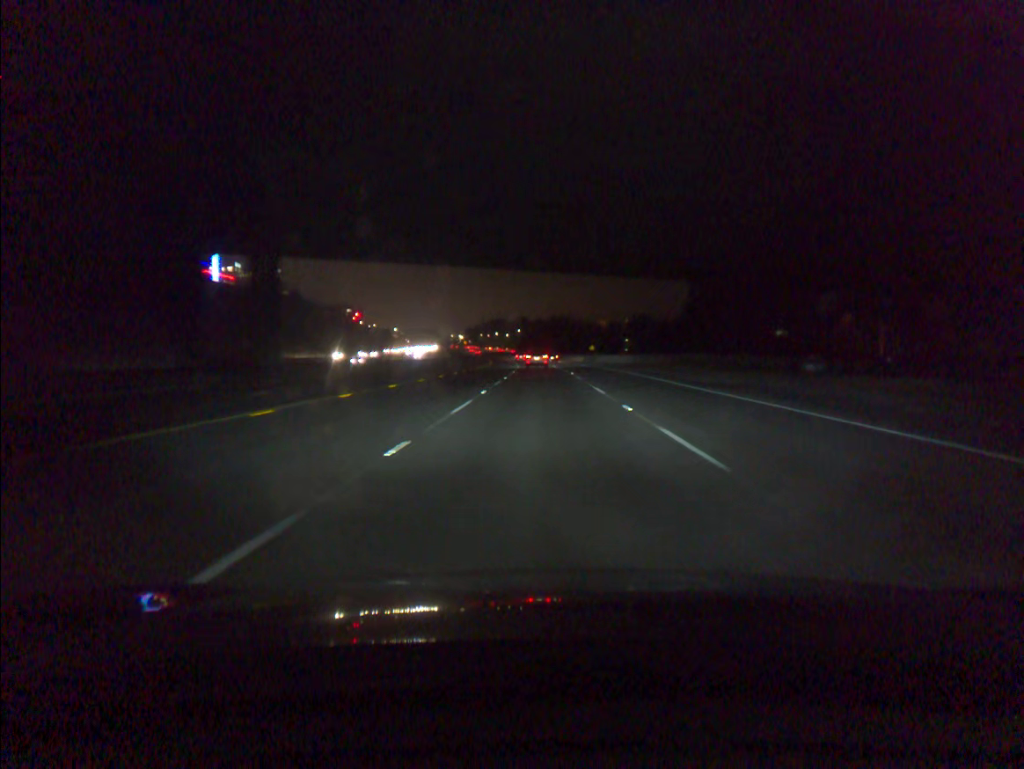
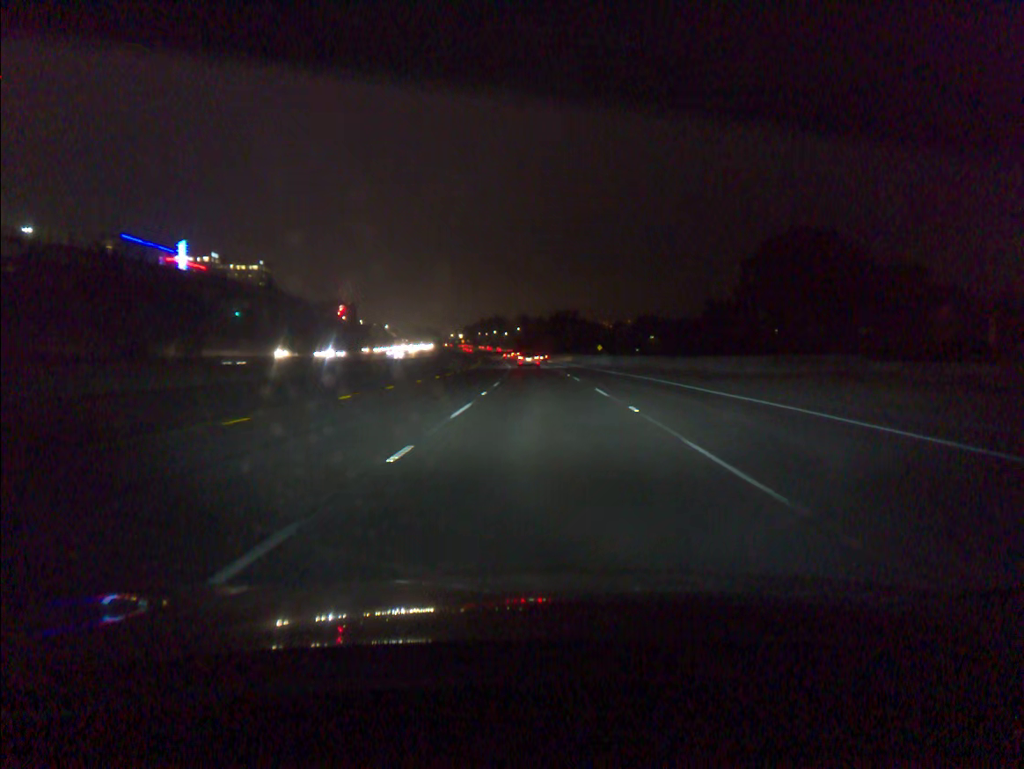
(0.0, +29.4) m; 0°
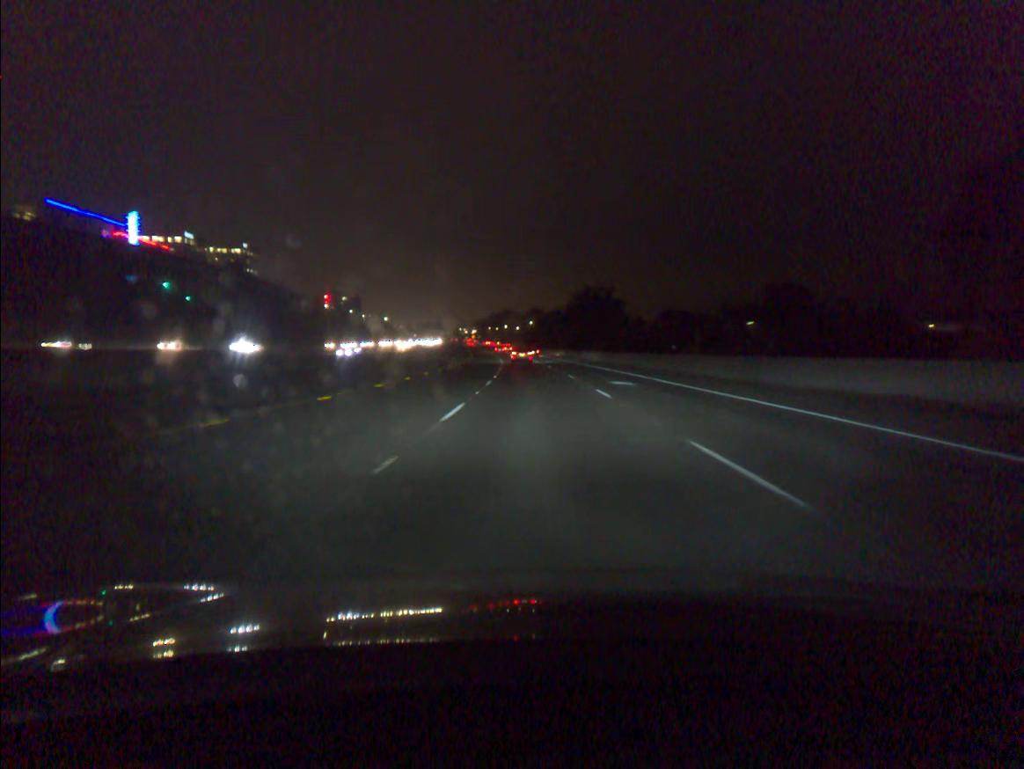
(-0.3, +44.6) m; -1°
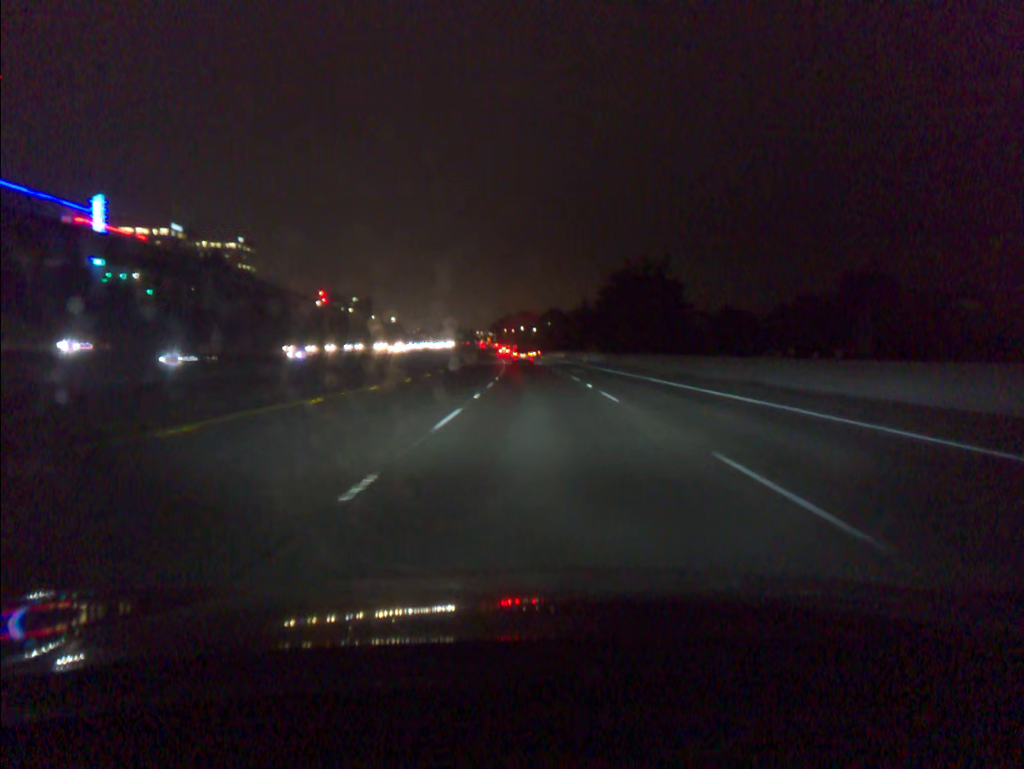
(-0.4, +30.2) m; -1°
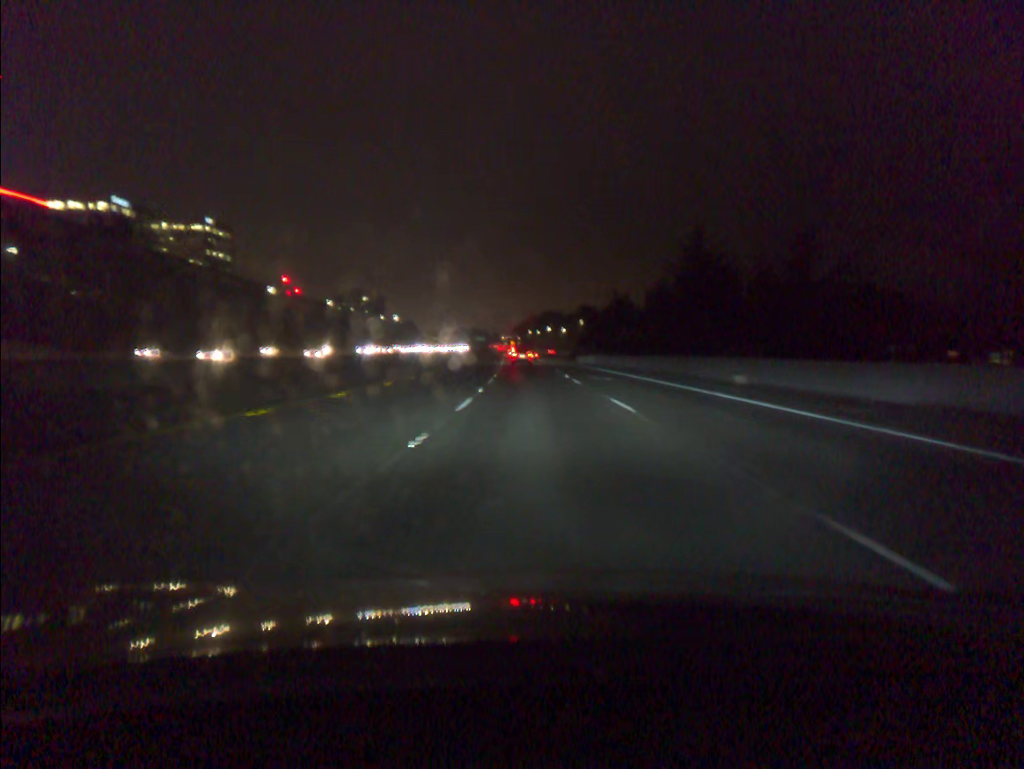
(-1.1, +61.6) m; -2°
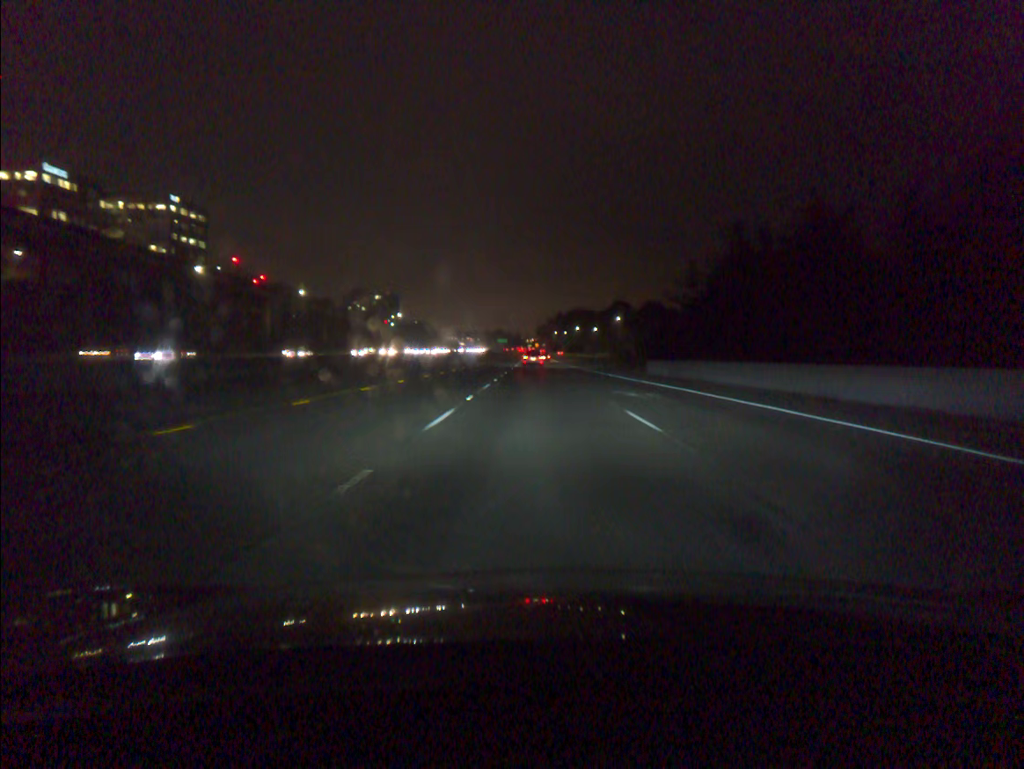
(-0.7, +47.2) m; -2°
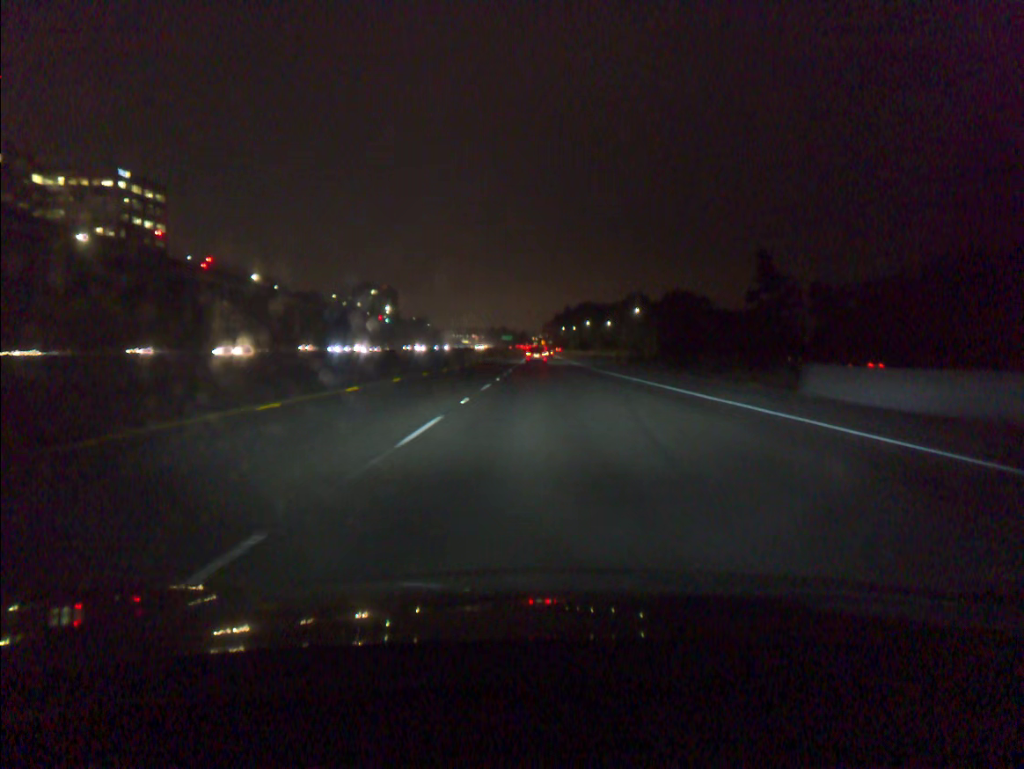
(-0.2, +31.7) m; 0°
